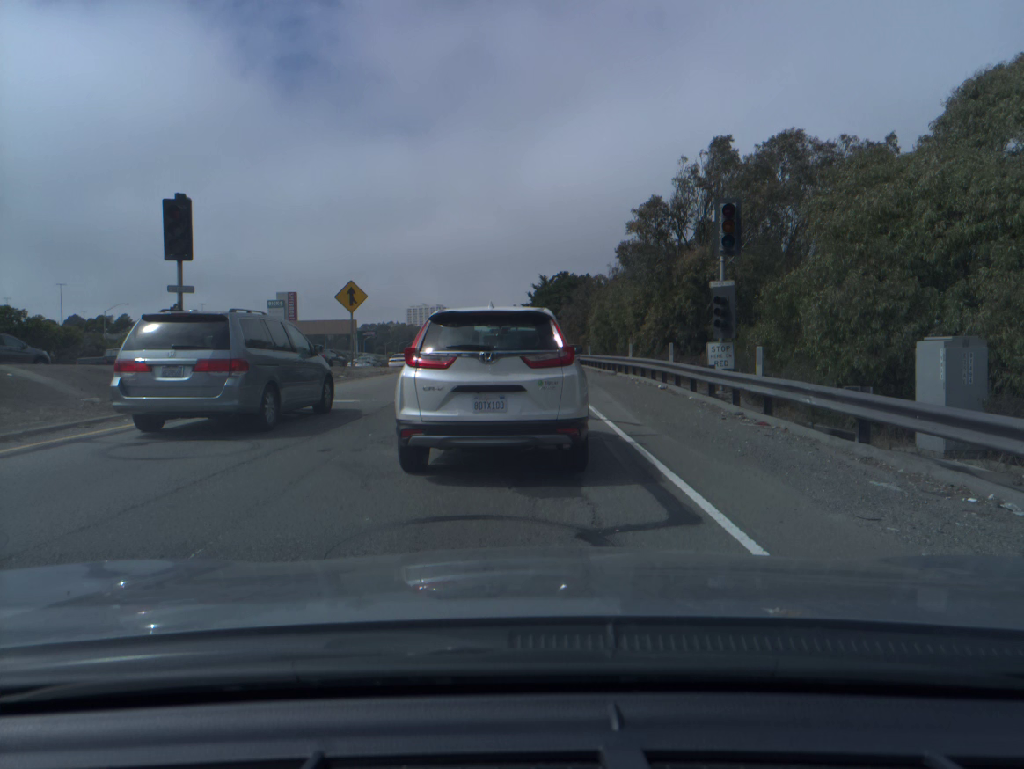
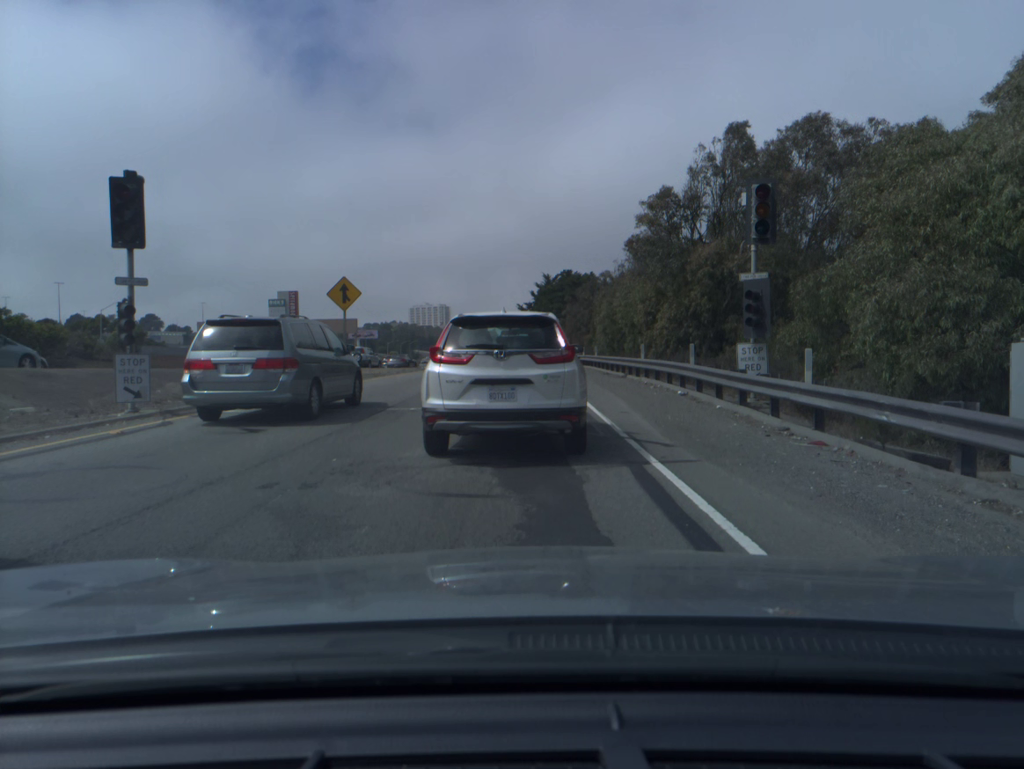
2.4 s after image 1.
(0.0, +2.3) m; 0°
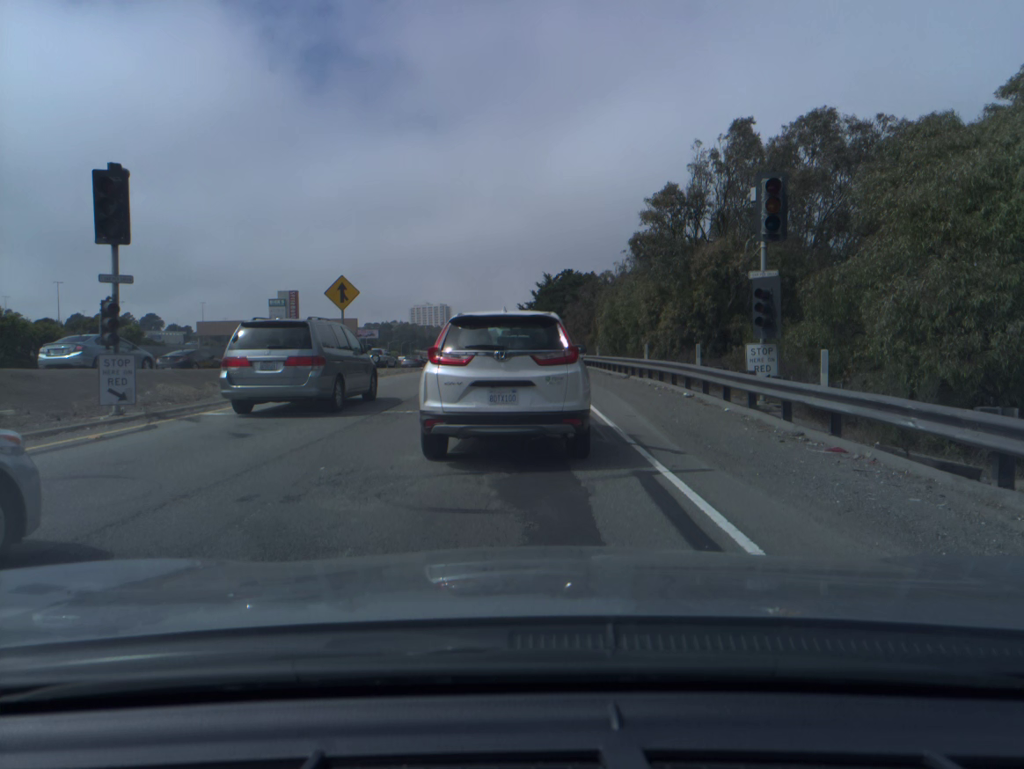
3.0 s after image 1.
(0.0, +0.6) m; 0°
